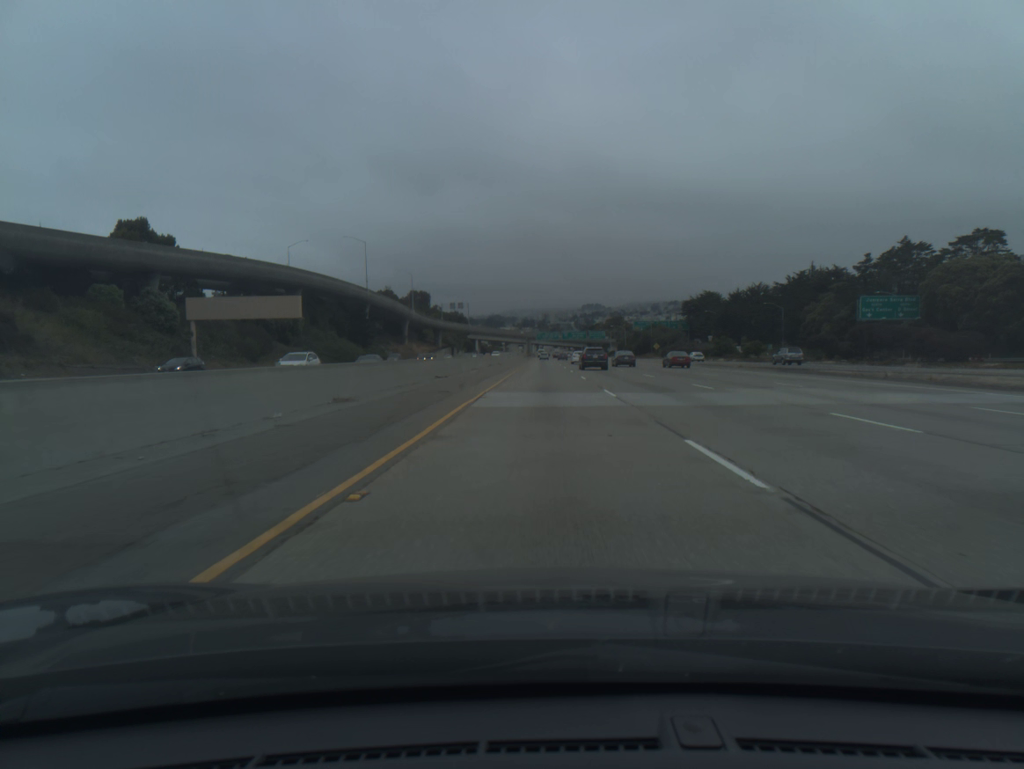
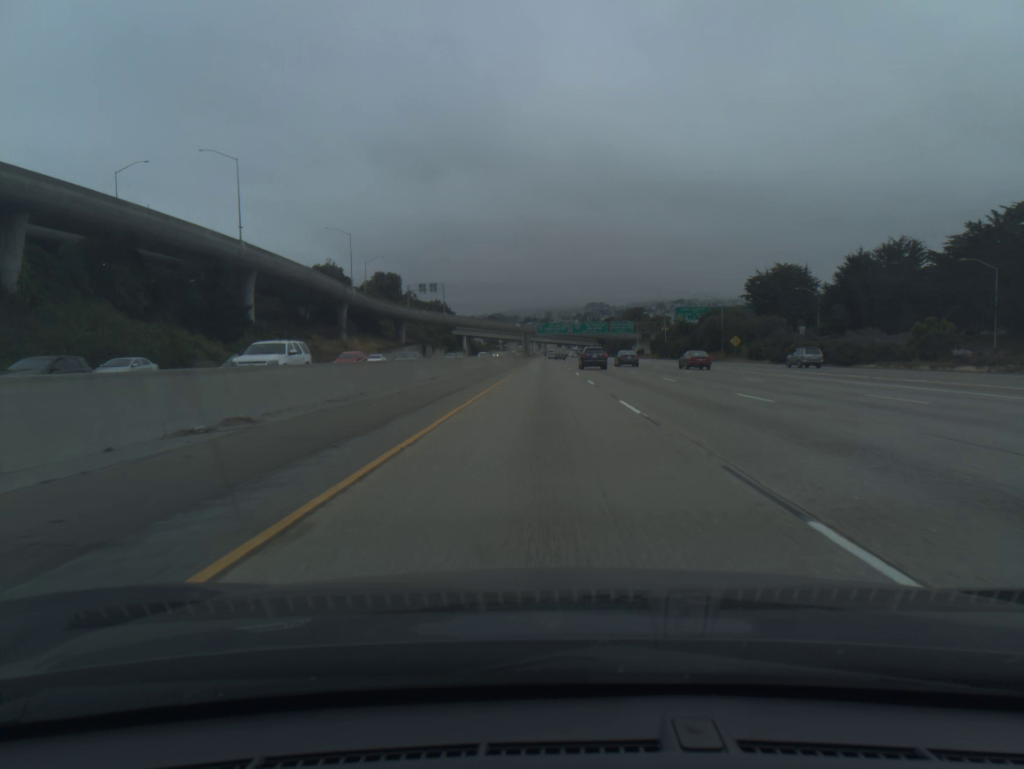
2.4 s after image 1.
(0.0, +78.4) m; 0°
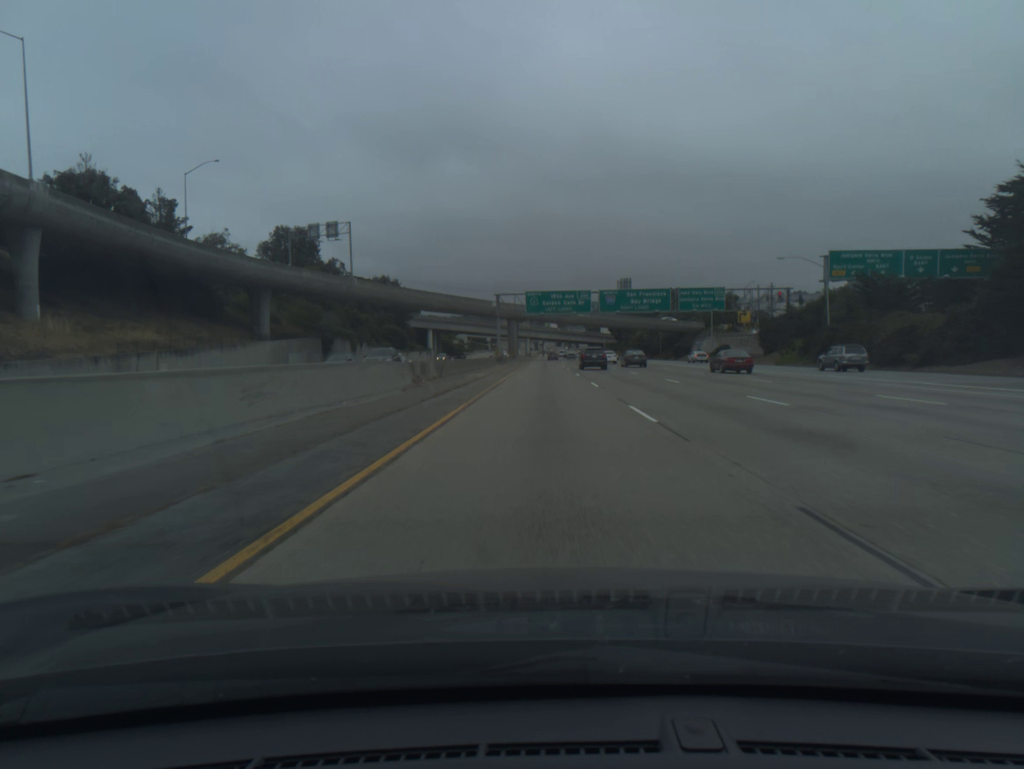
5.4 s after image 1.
(+0.1, +100.7) m; 0°
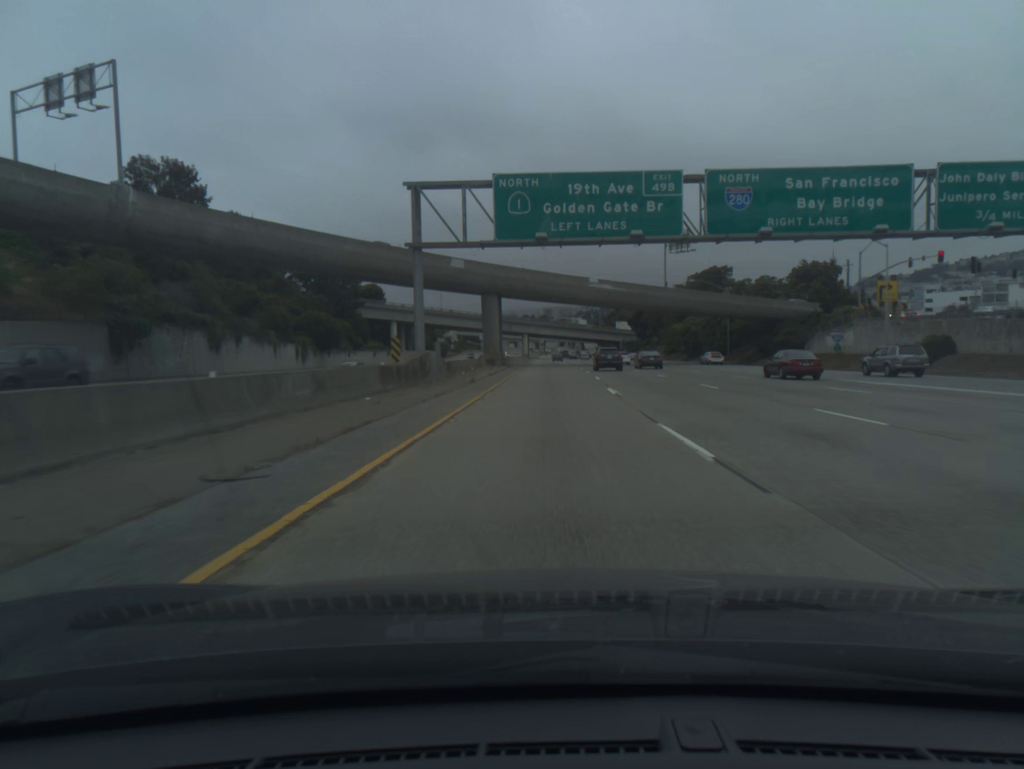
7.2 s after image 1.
(0.0, +61.9) m; 0°
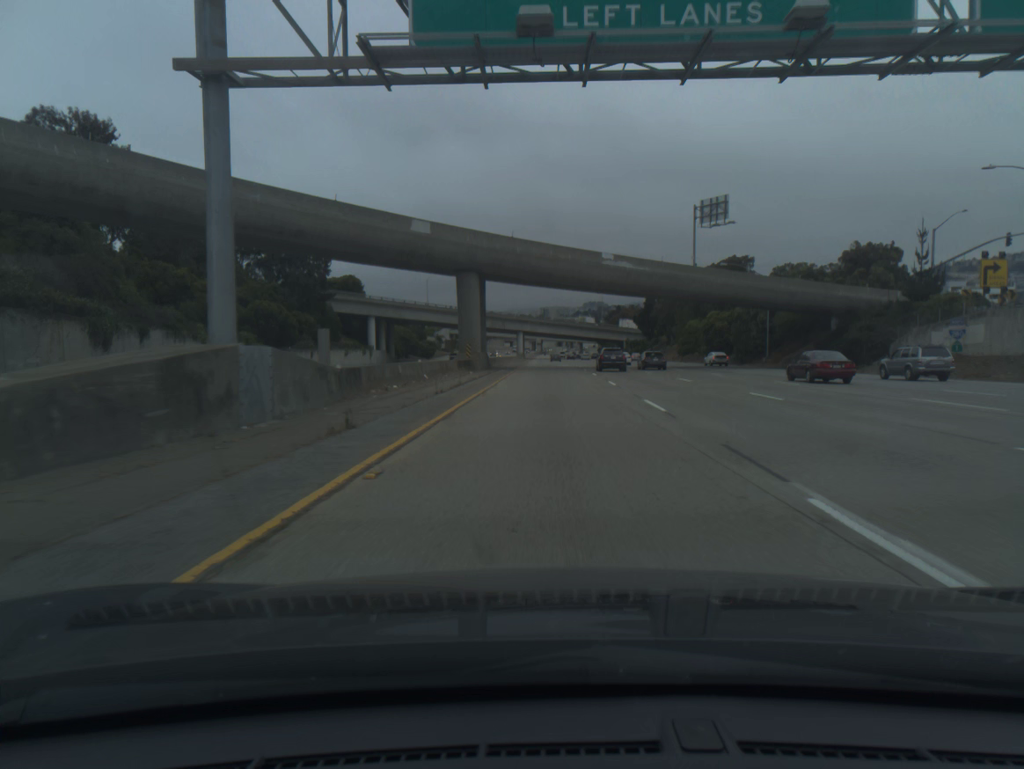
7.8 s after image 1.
(0.0, +20.9) m; 0°
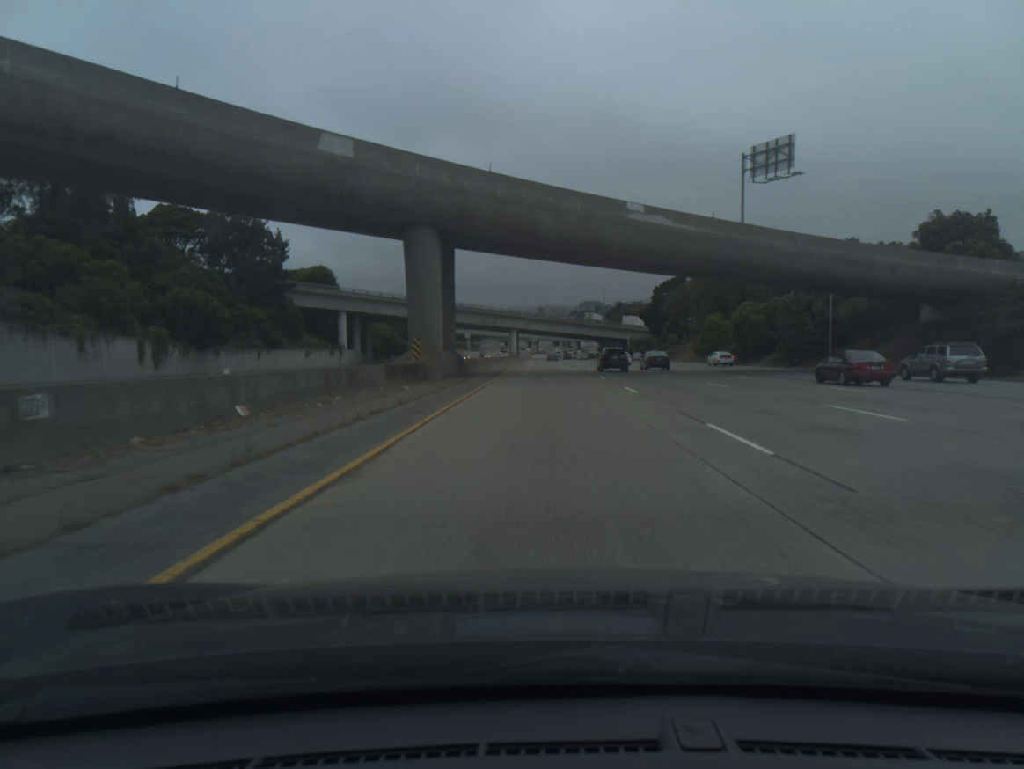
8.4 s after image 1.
(+0.1, +21.0) m; 0°
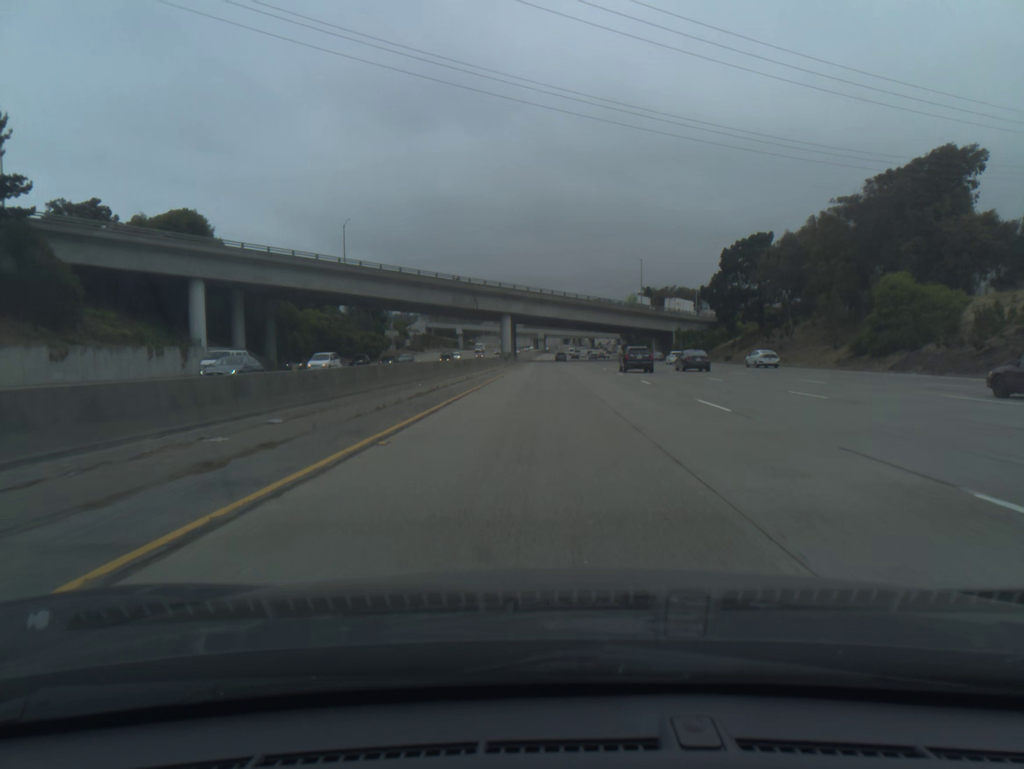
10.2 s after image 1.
(0.0, +63.6) m; 0°
